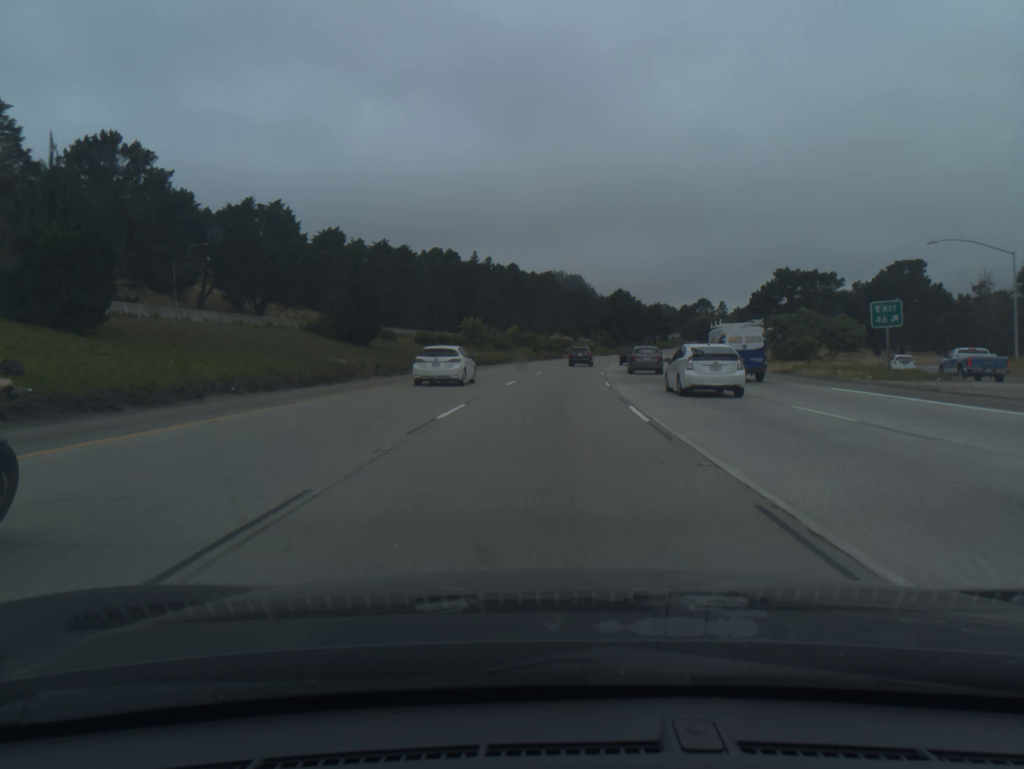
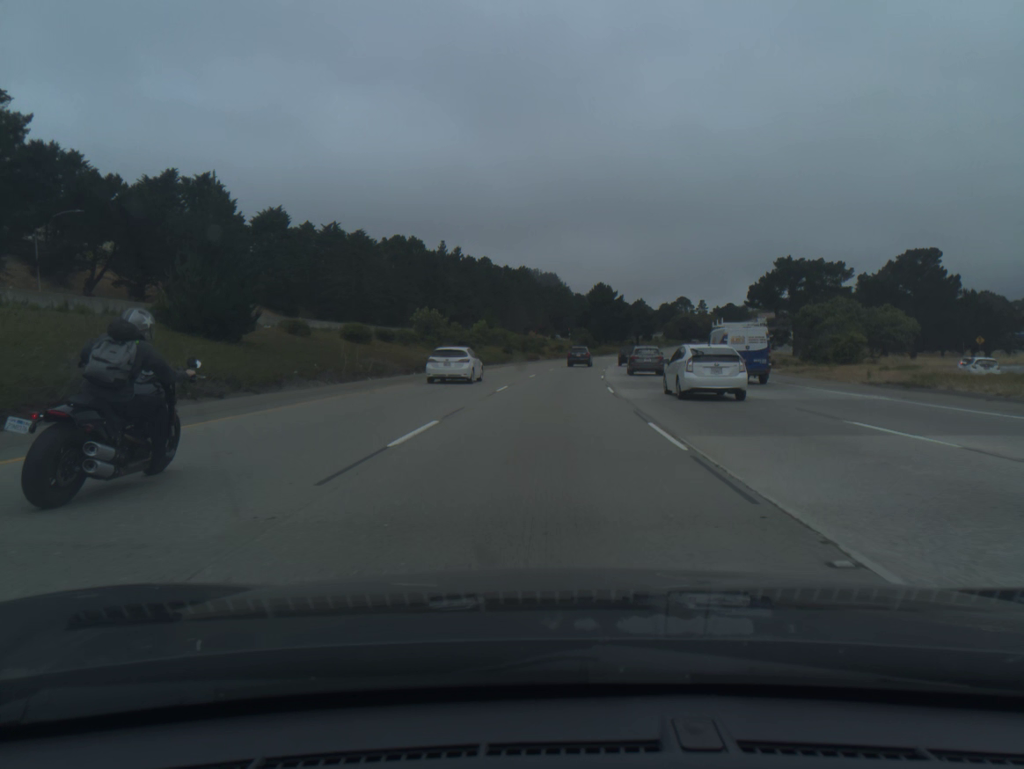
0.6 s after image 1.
(+0.3, +18.4) m; +2°
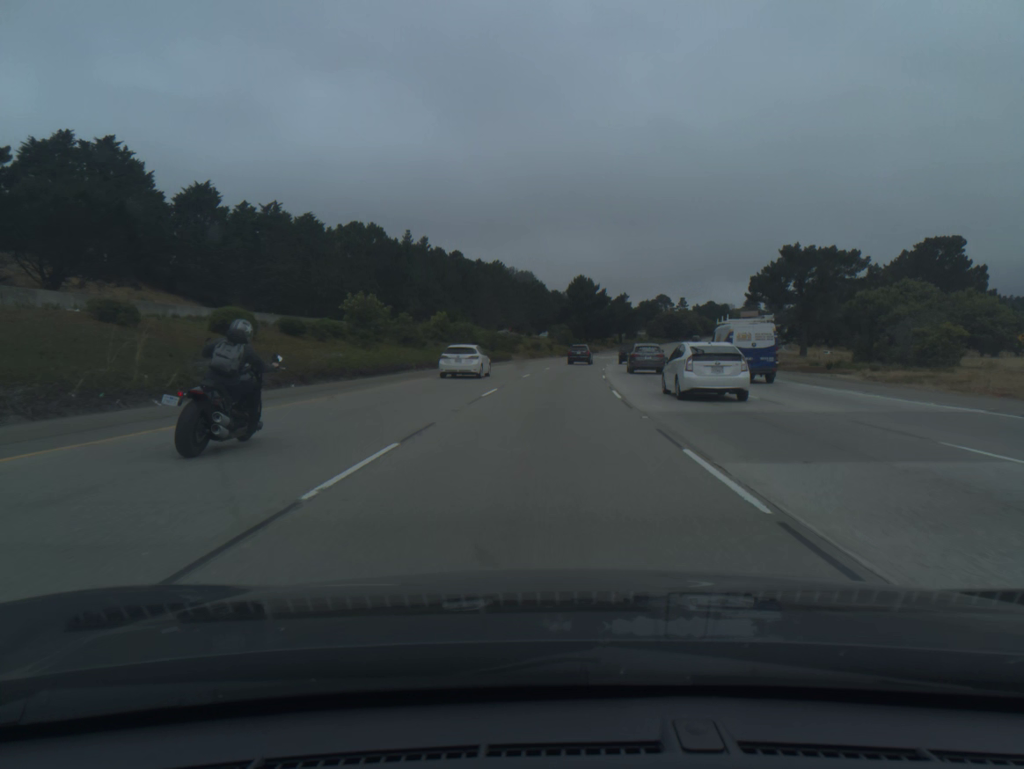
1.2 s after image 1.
(+0.3, +18.4) m; +2°
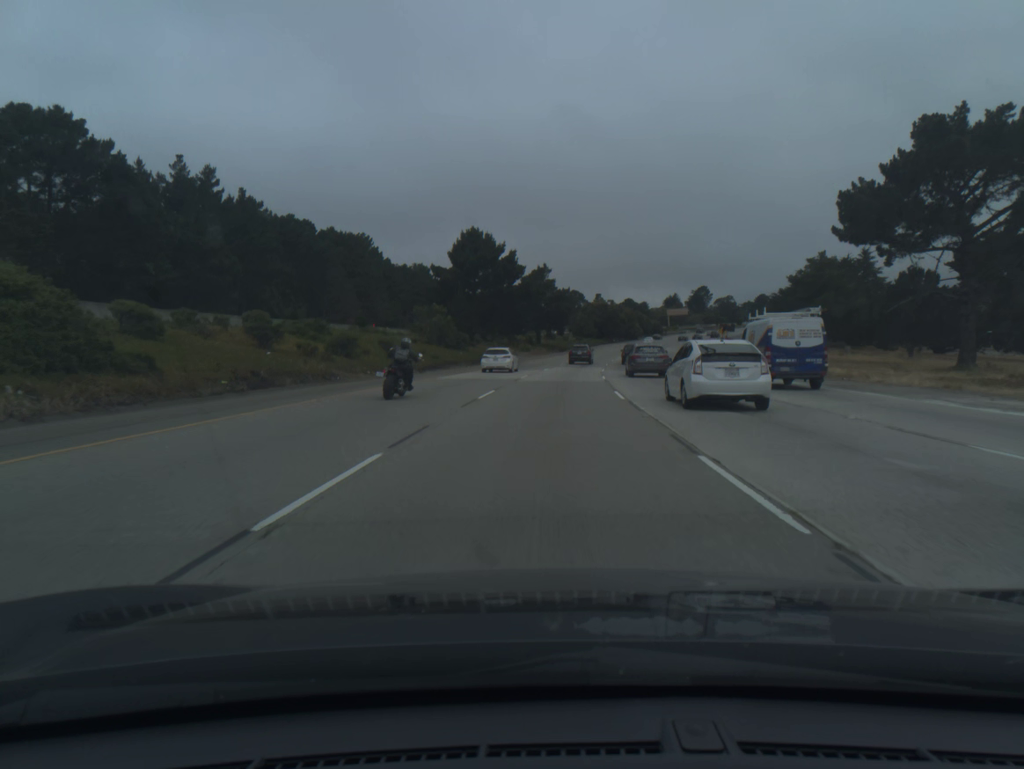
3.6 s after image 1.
(+4.5, +73.5) m; +7°
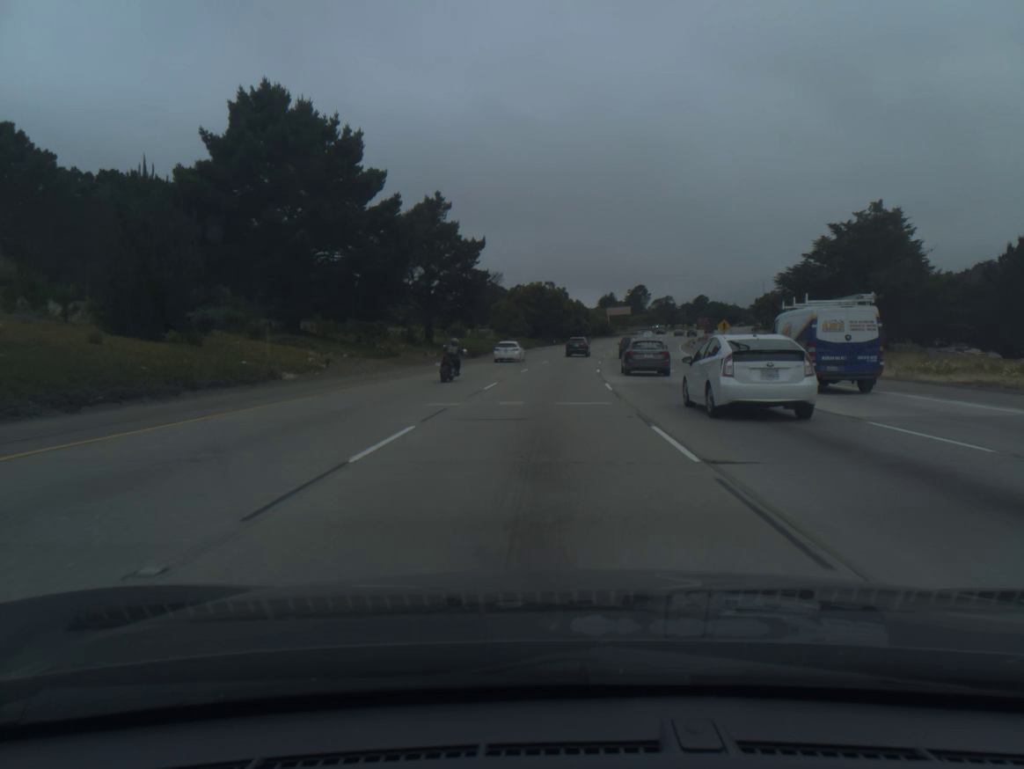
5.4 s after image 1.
(+2.7, +55.2) m; +5°
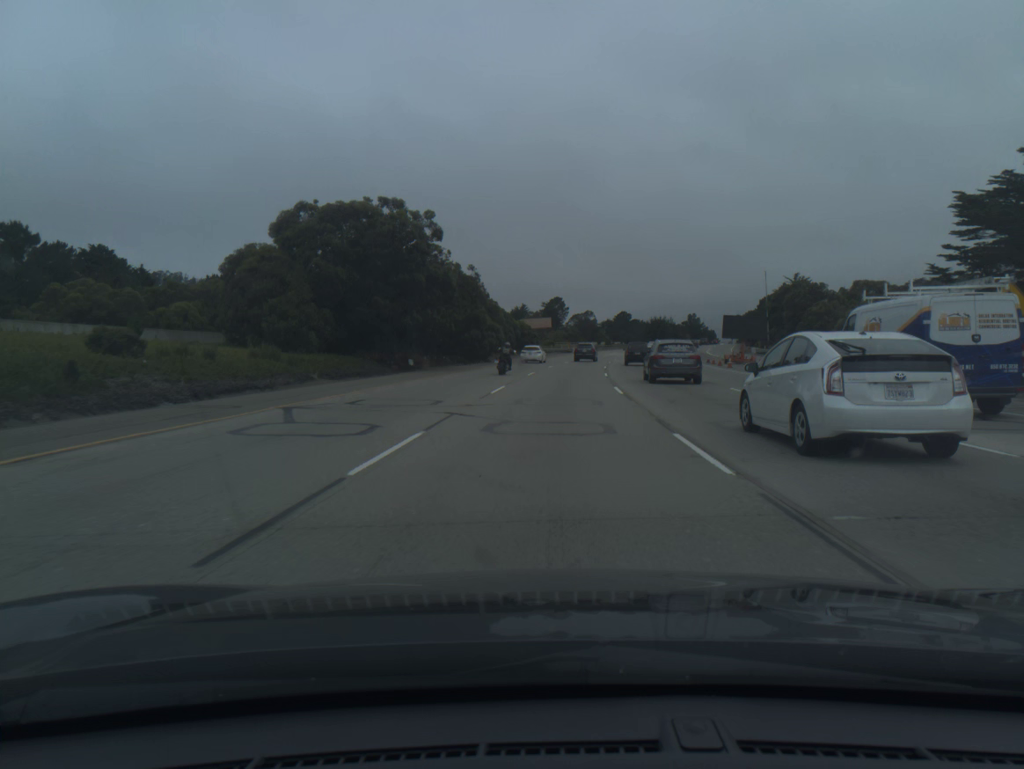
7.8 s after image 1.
(+4.0, +73.5) m; +7°
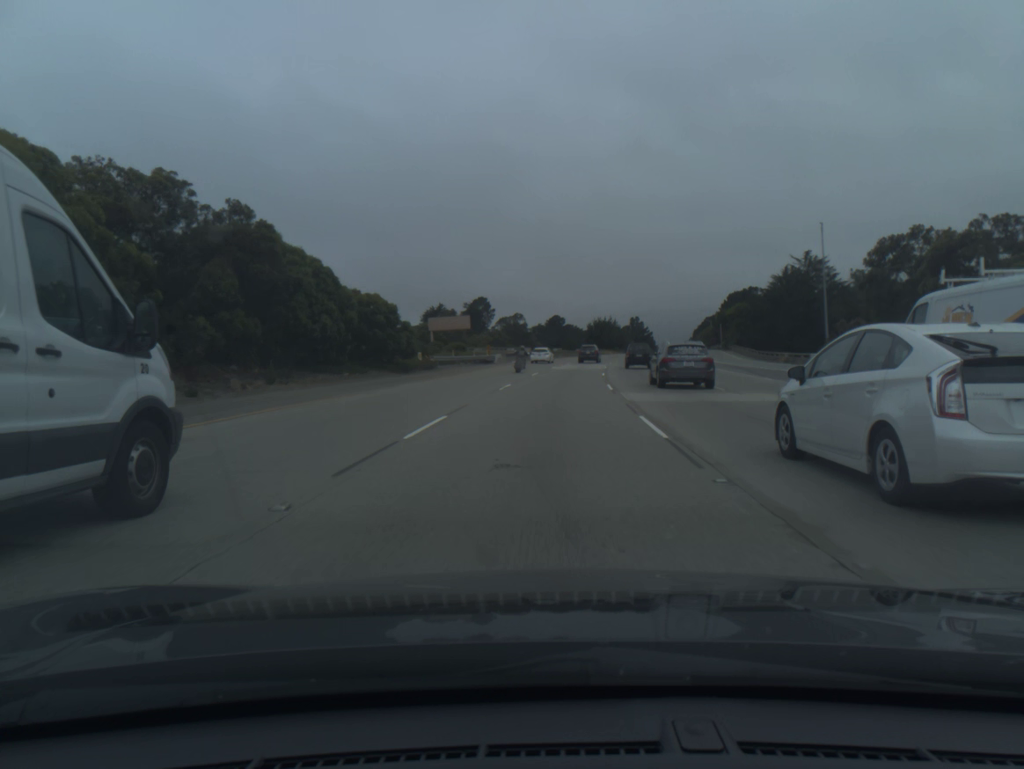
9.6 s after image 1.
(+2.8, +54.9) m; +5°
